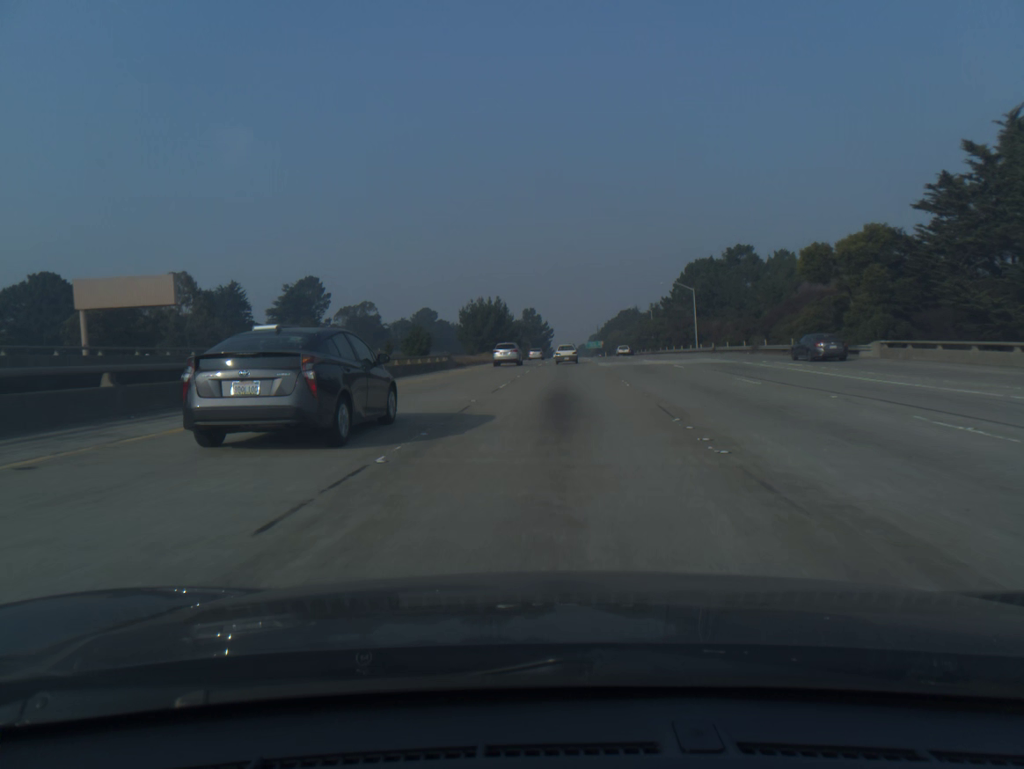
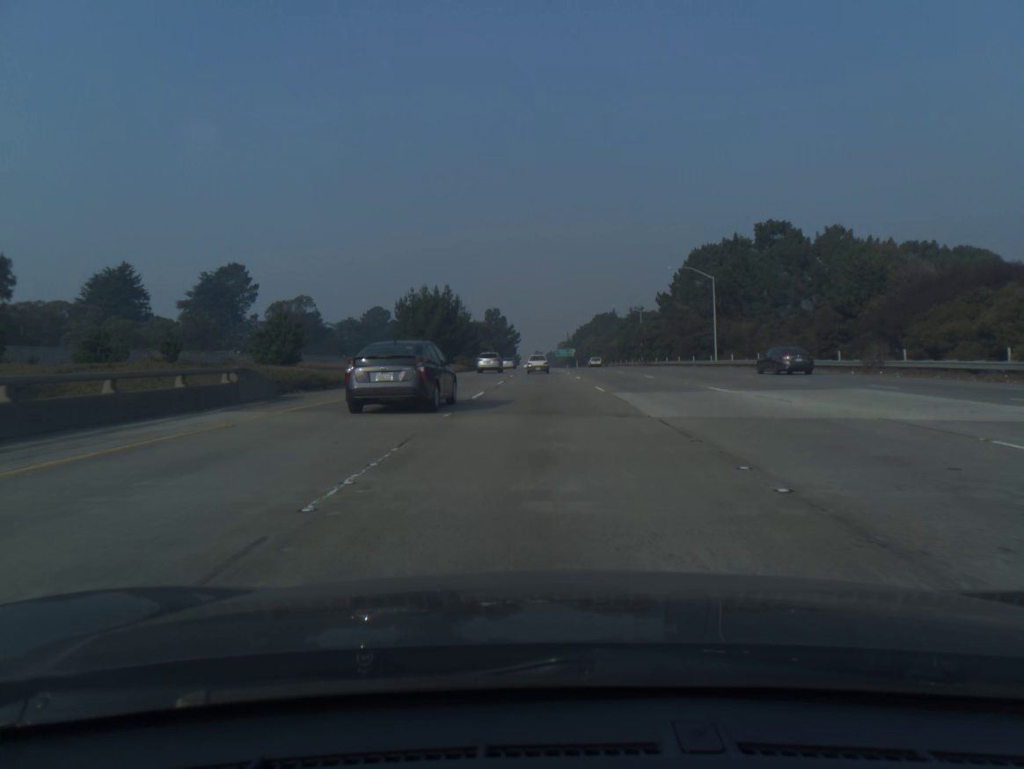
(+0.7, +31.4) m; +2°
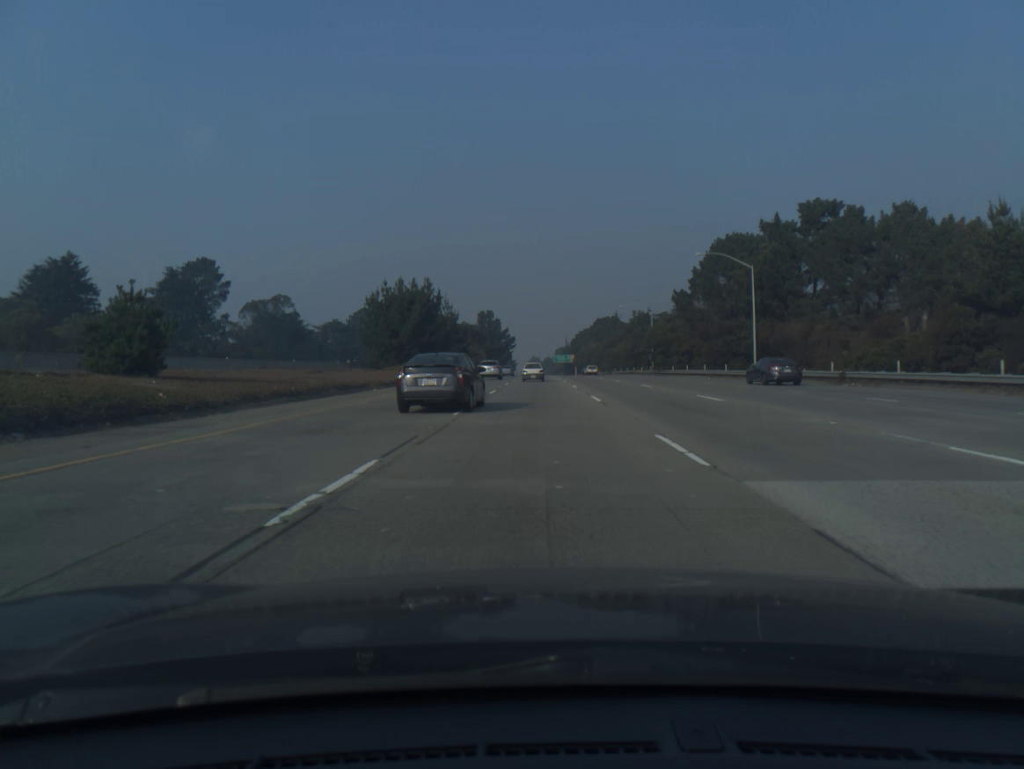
(+0.1, +15.7) m; 0°
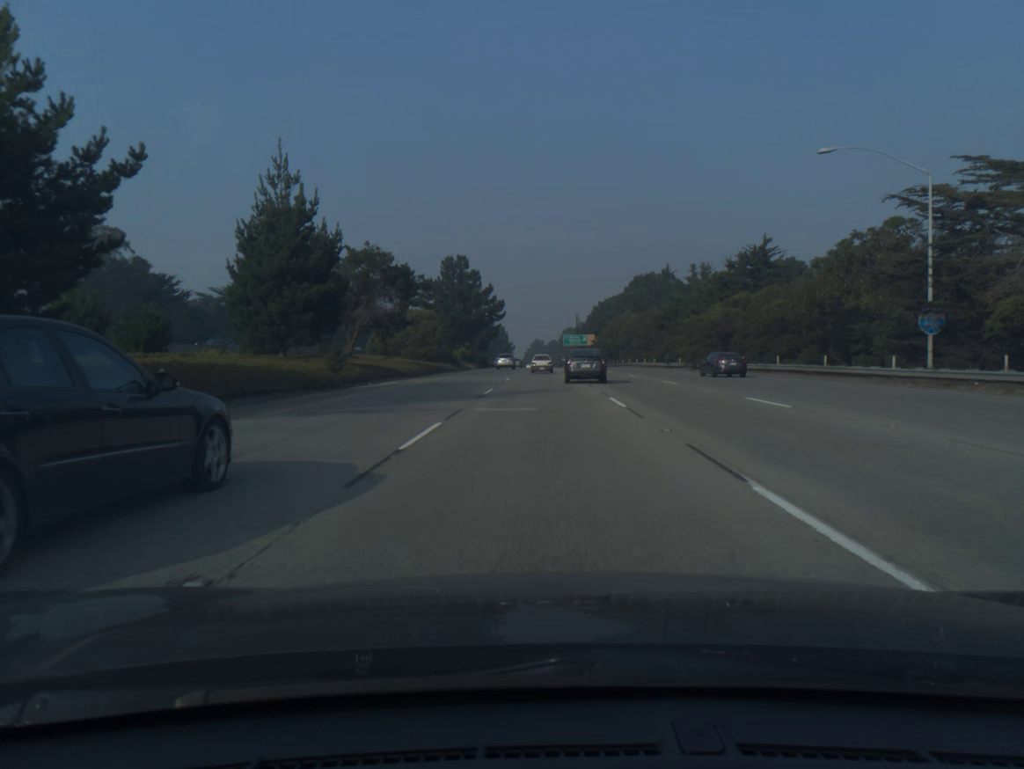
(-0.6, +78.5) m; 0°
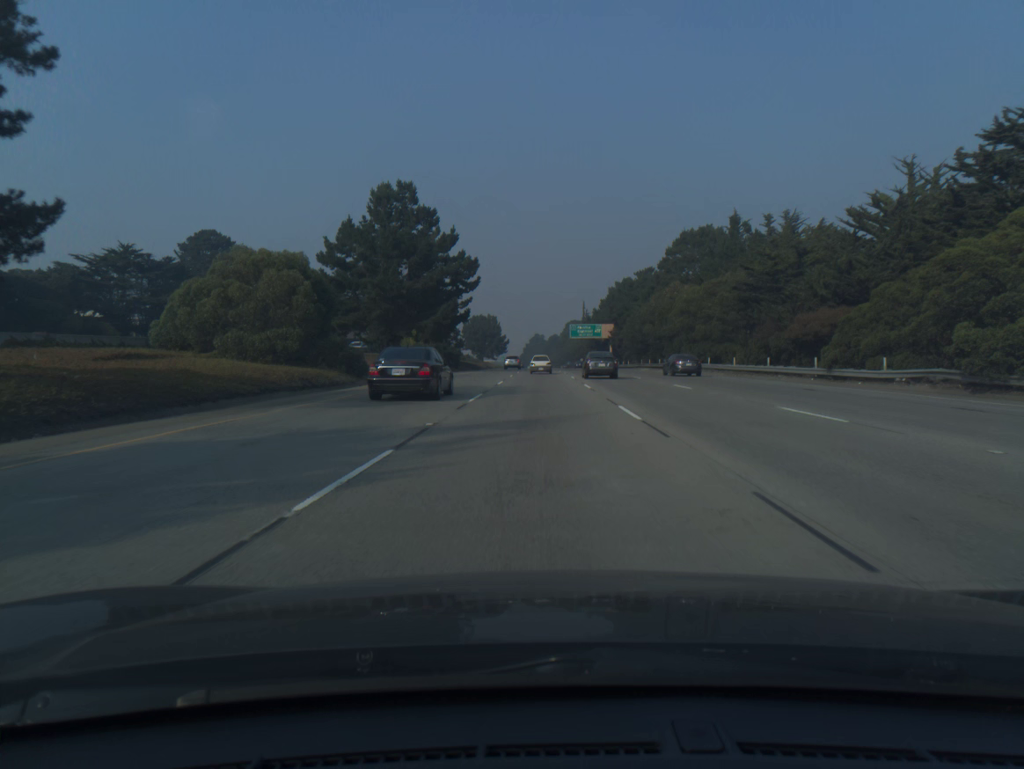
(+0.1, +47.3) m; 0°
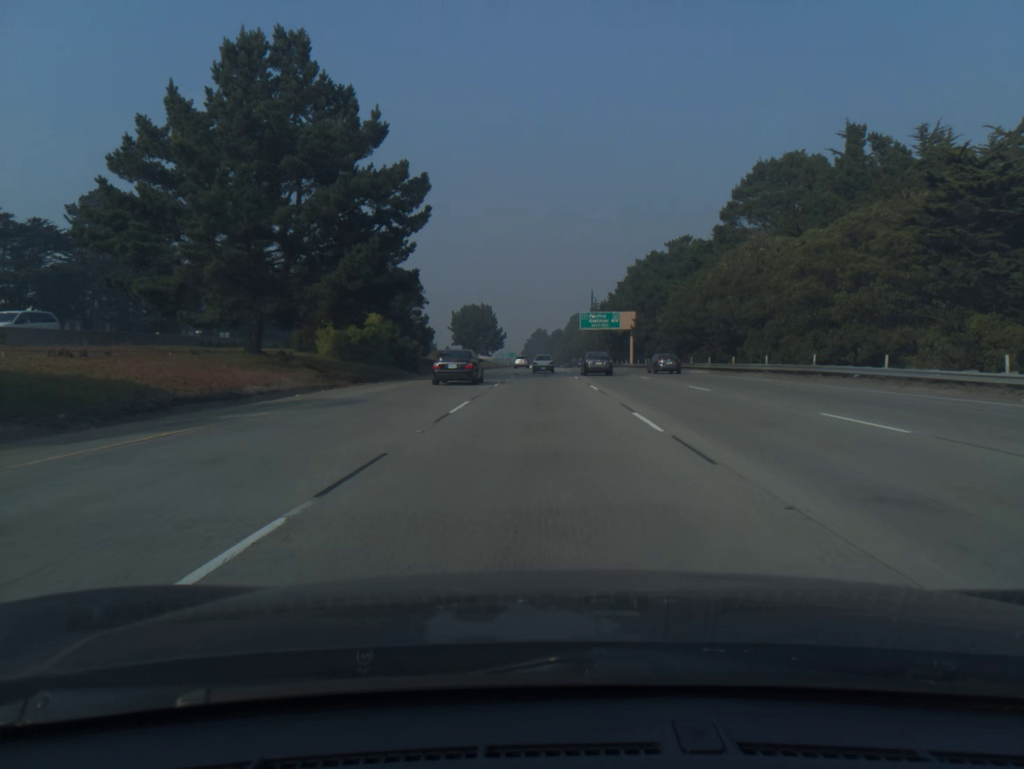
(-0.1, +31.7) m; 0°
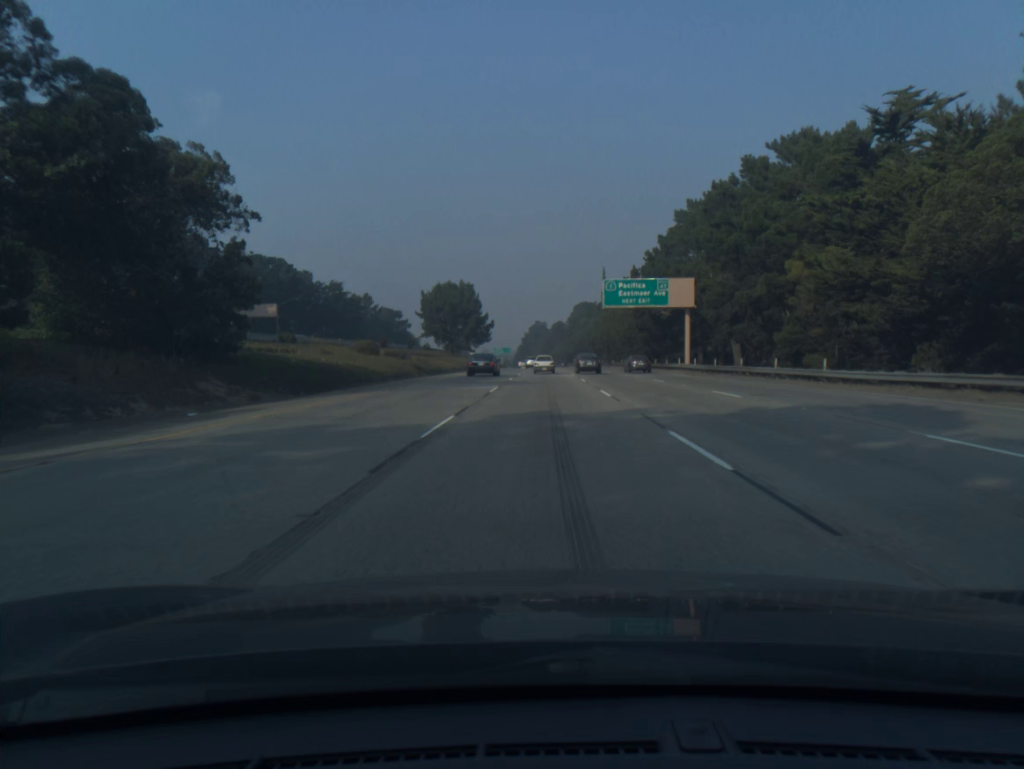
(-0.1, +47.8) m; 0°
